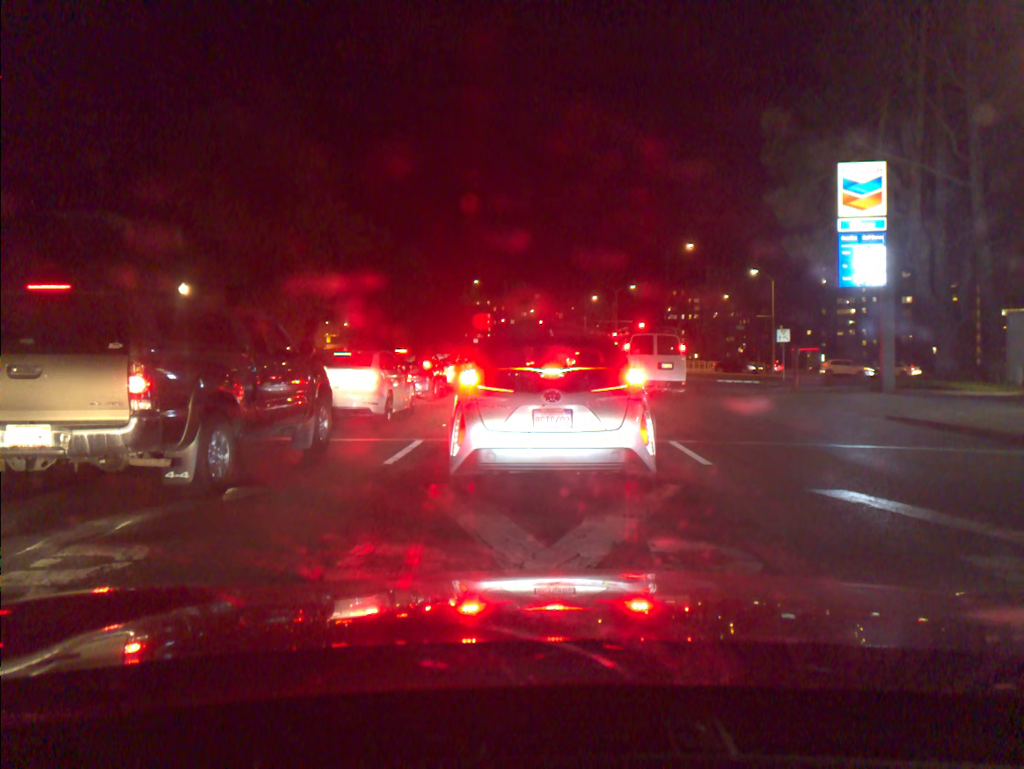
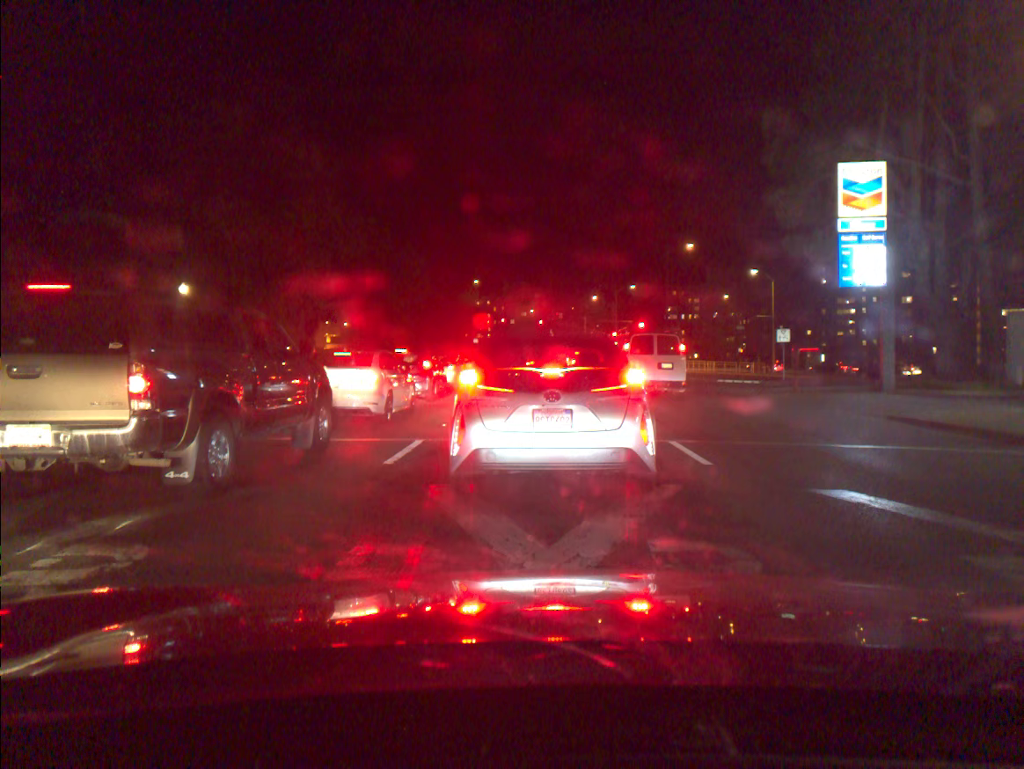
(0.0, 0.0) m; 0°
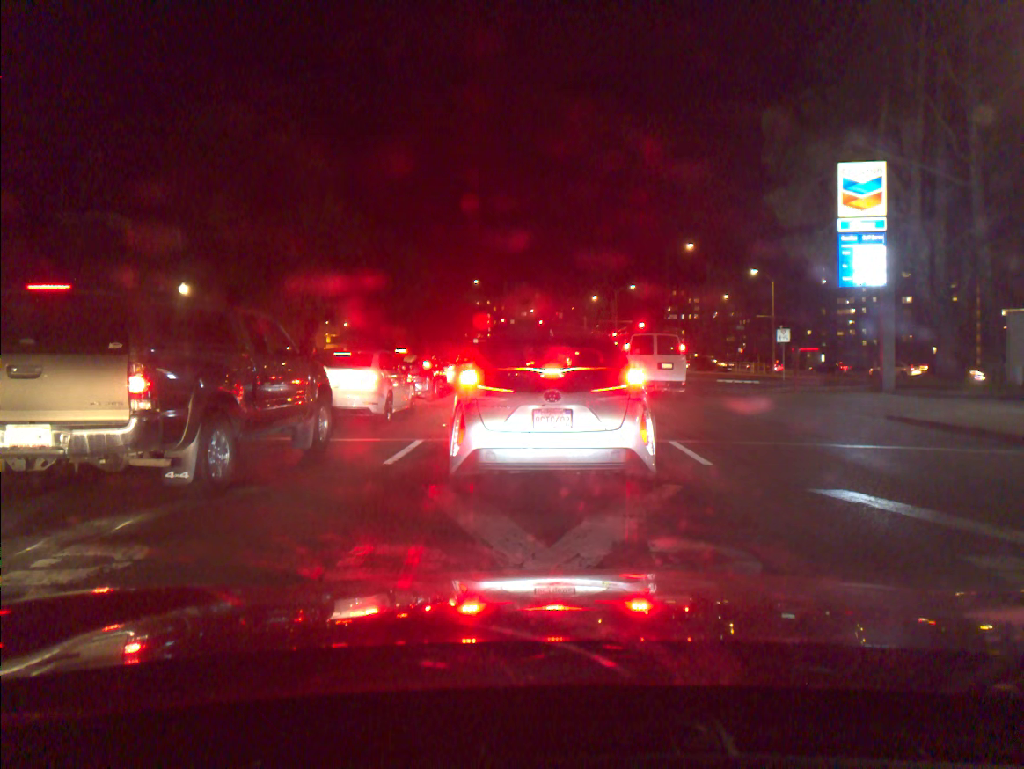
(0.0, 0.0) m; 0°
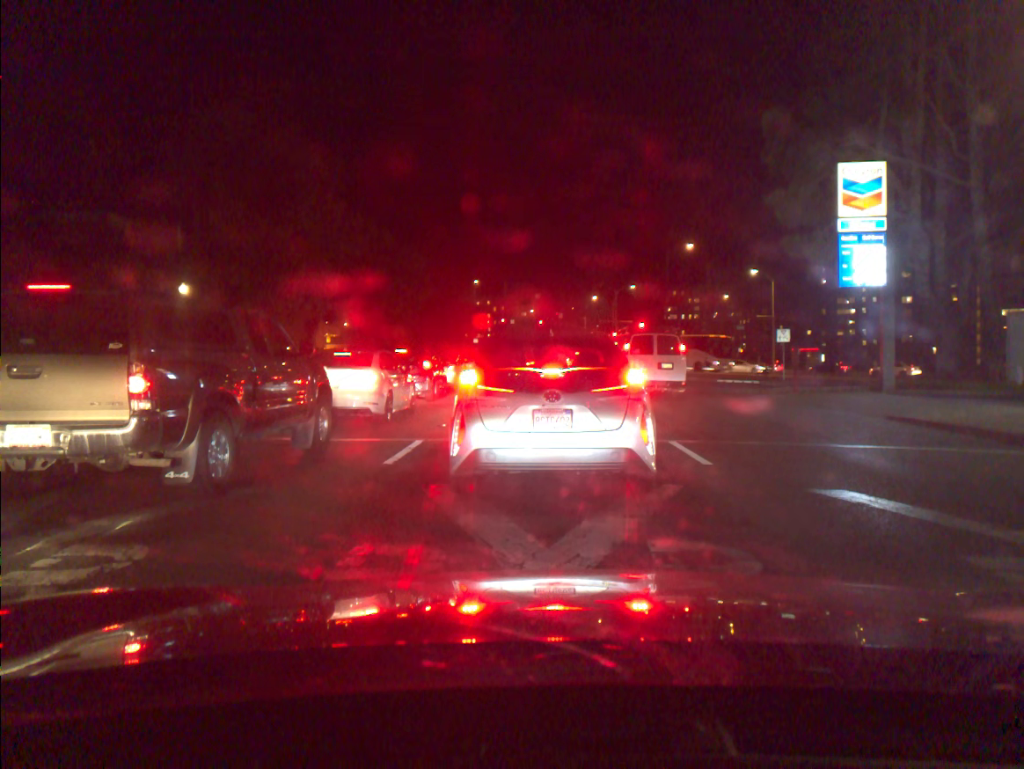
(0.0, 0.0) m; 0°
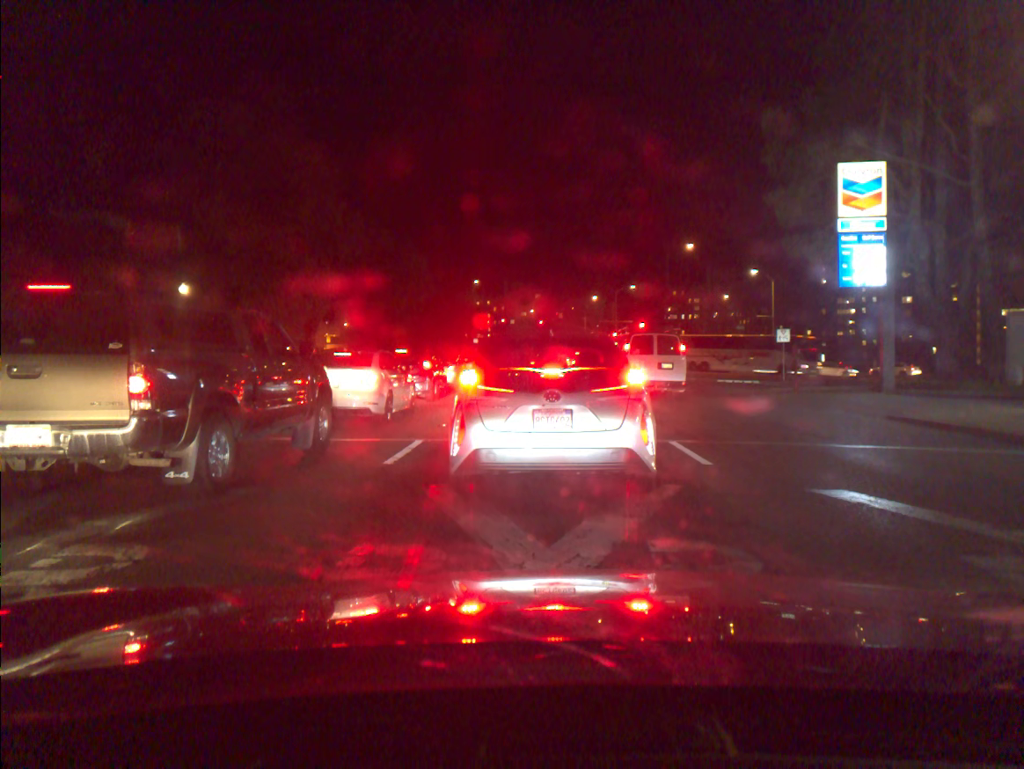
(0.0, 0.0) m; 0°
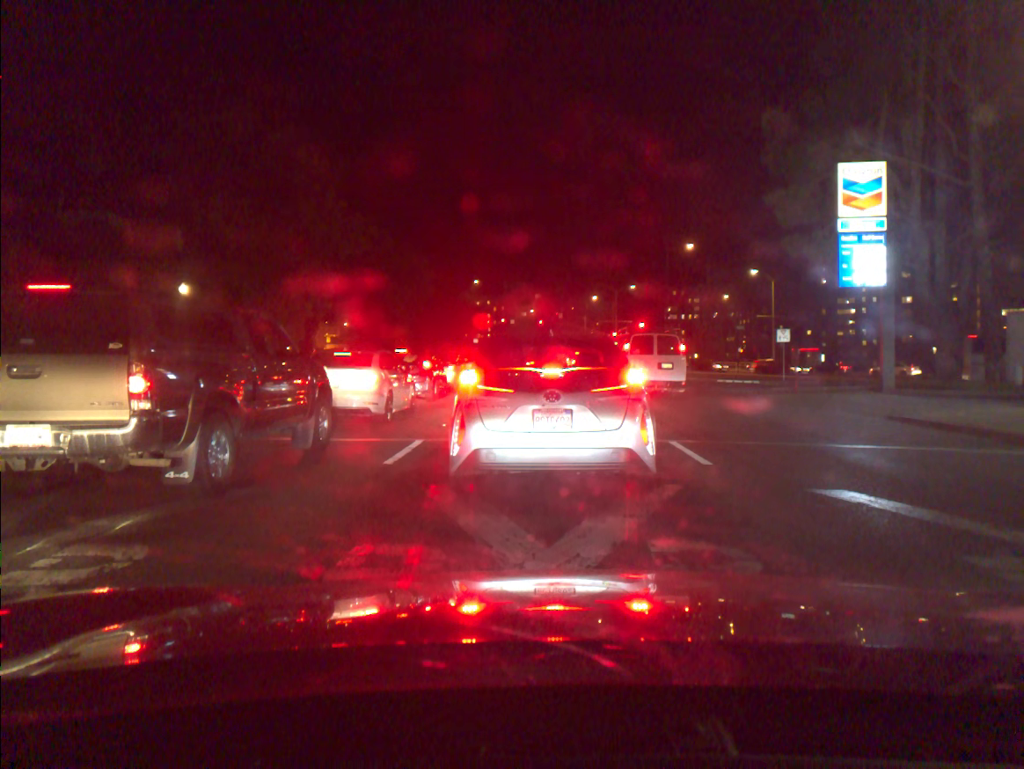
(0.0, 0.0) m; 0°
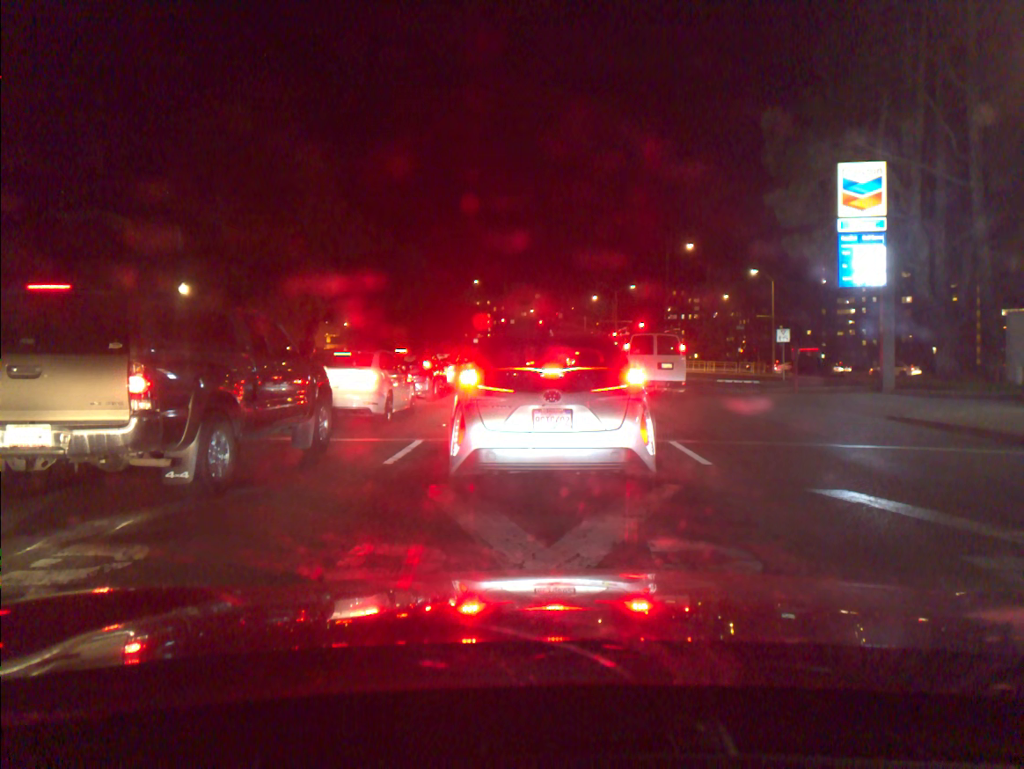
(0.0, 0.0) m; 0°
